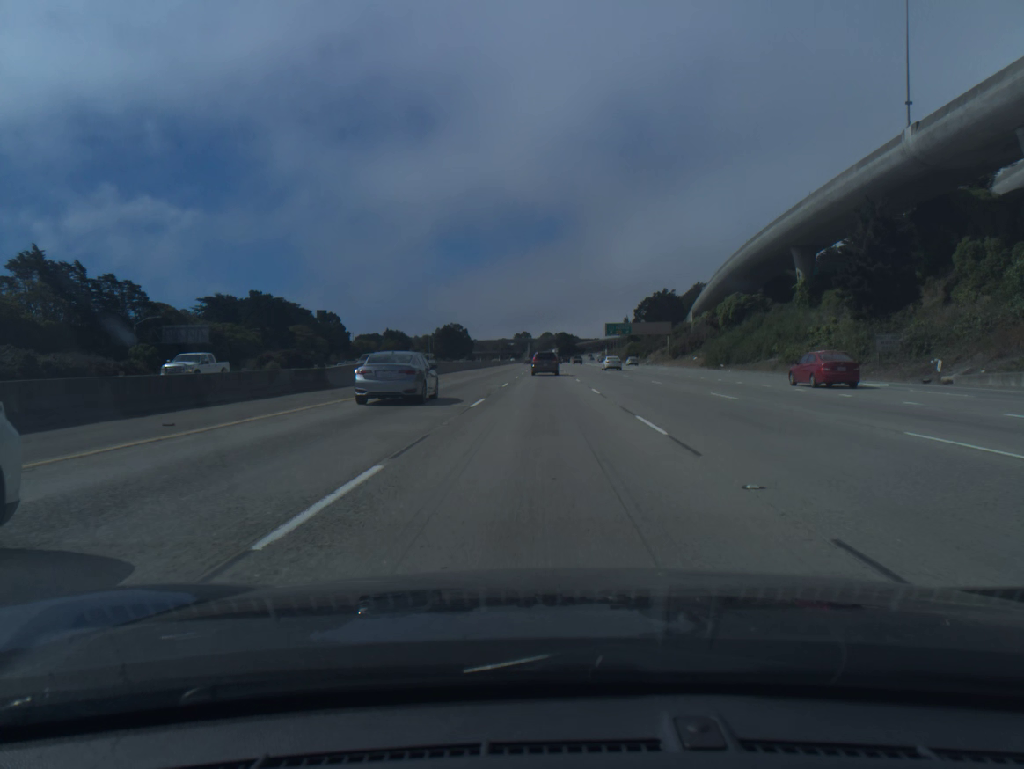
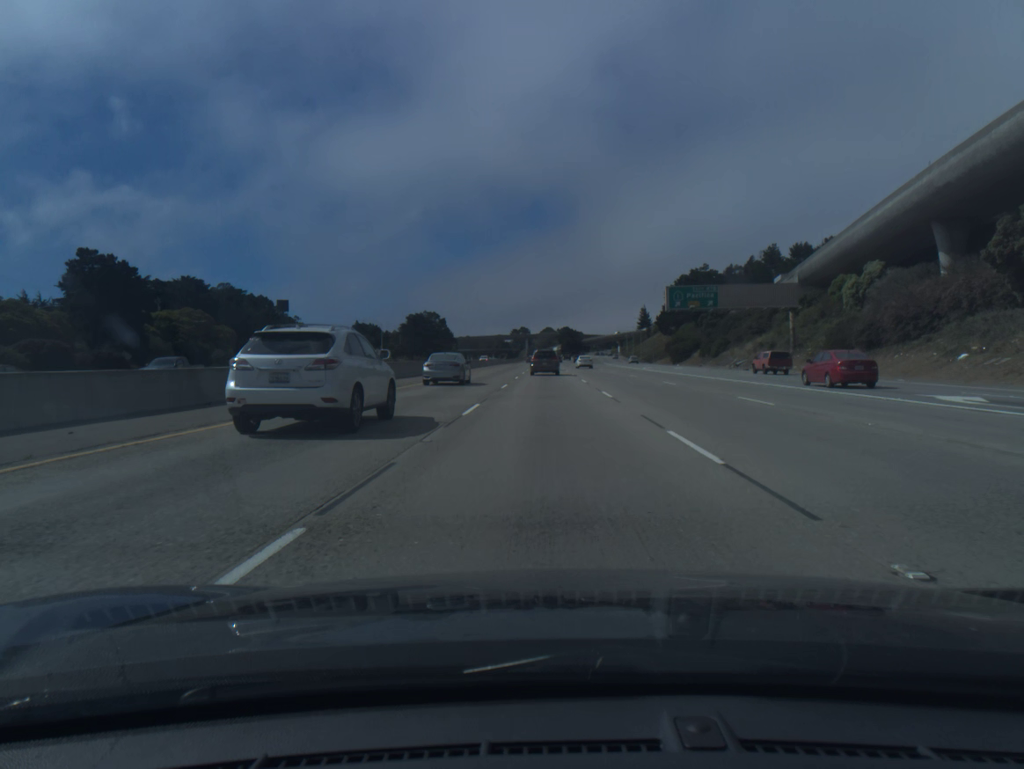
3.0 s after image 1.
(-0.3, +76.6) m; 0°
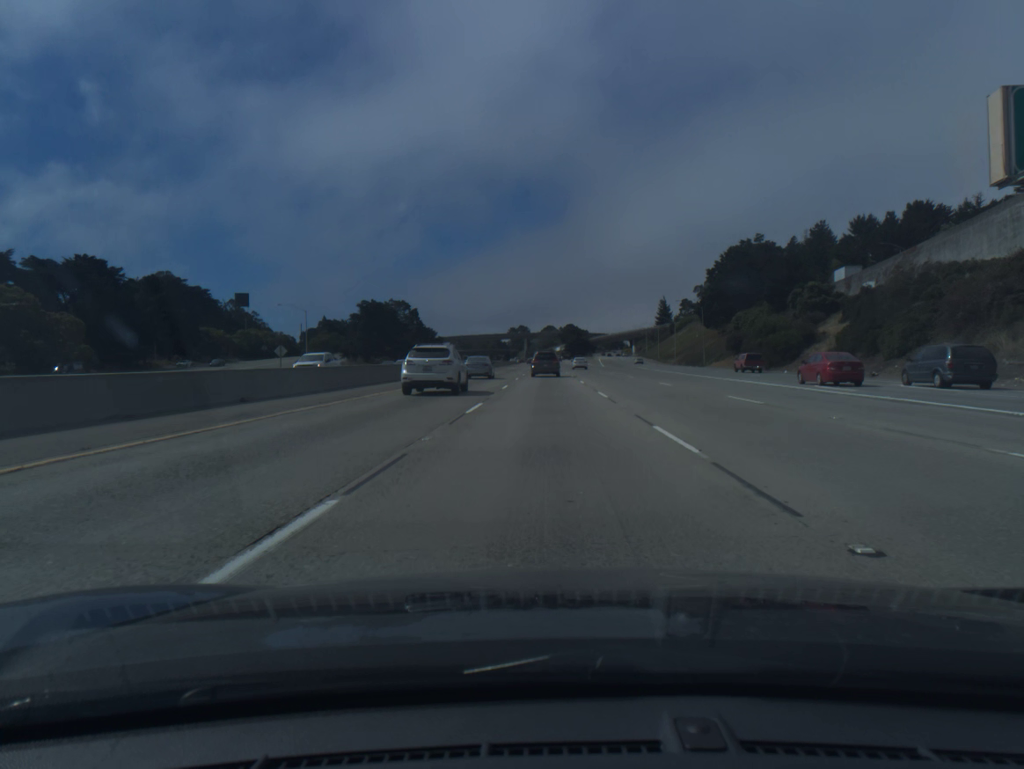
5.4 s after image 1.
(+0.1, +57.5) m; 0°
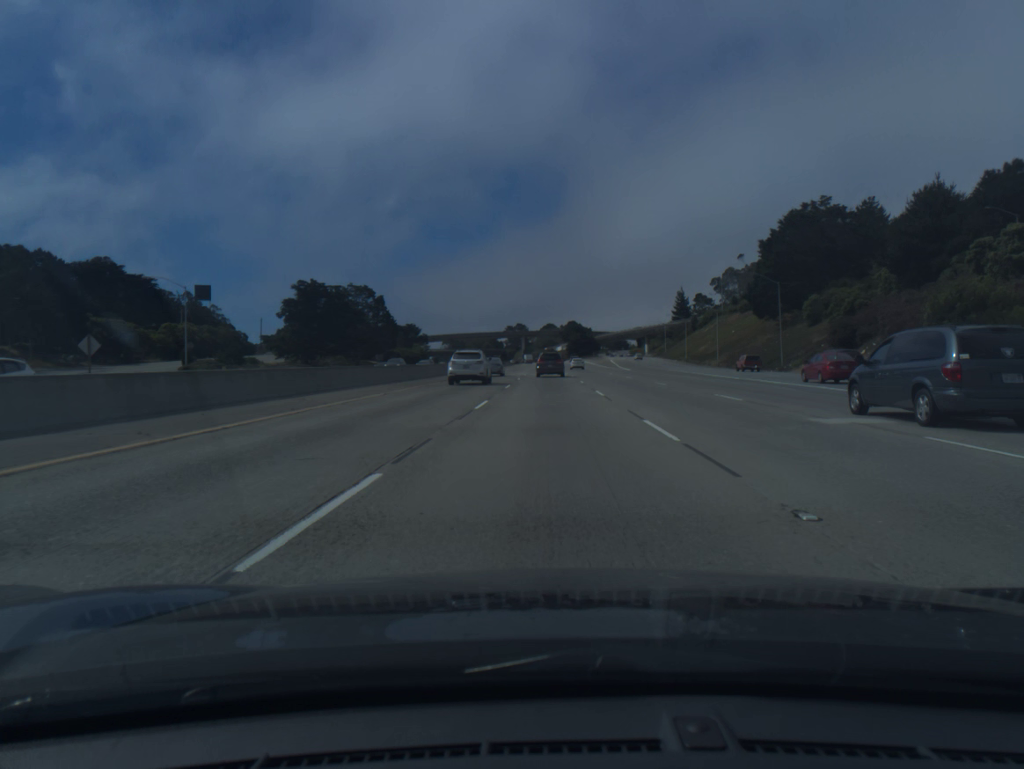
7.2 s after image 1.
(0.0, +42.1) m; 0°
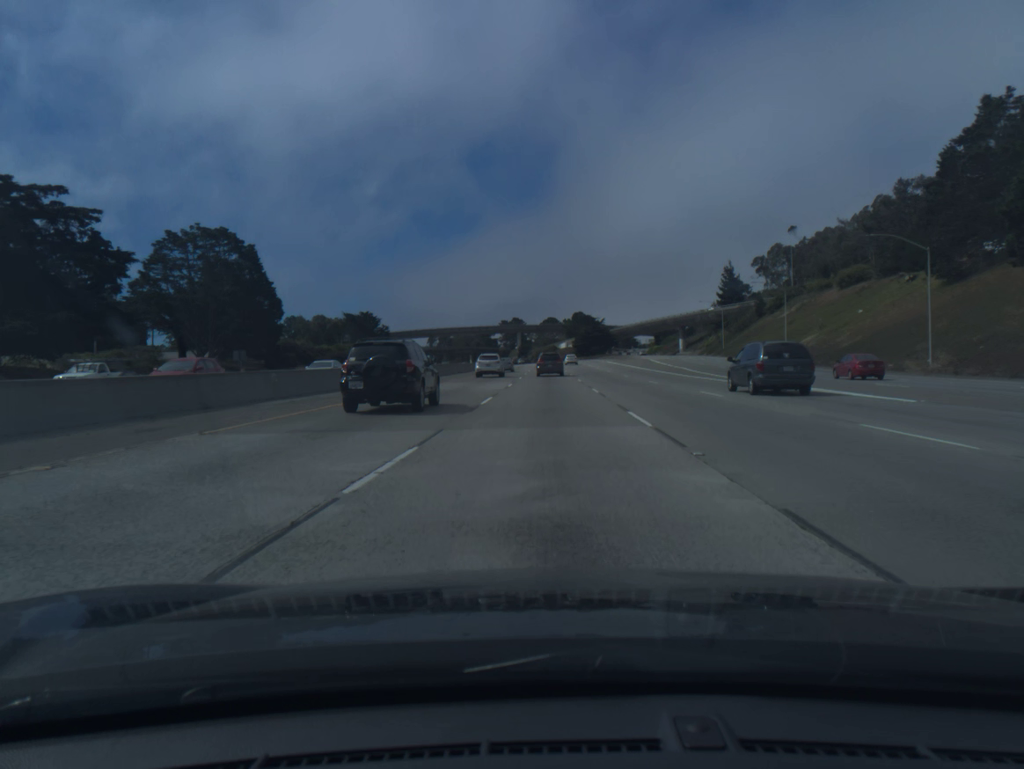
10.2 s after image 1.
(+0.1, +70.6) m; 0°
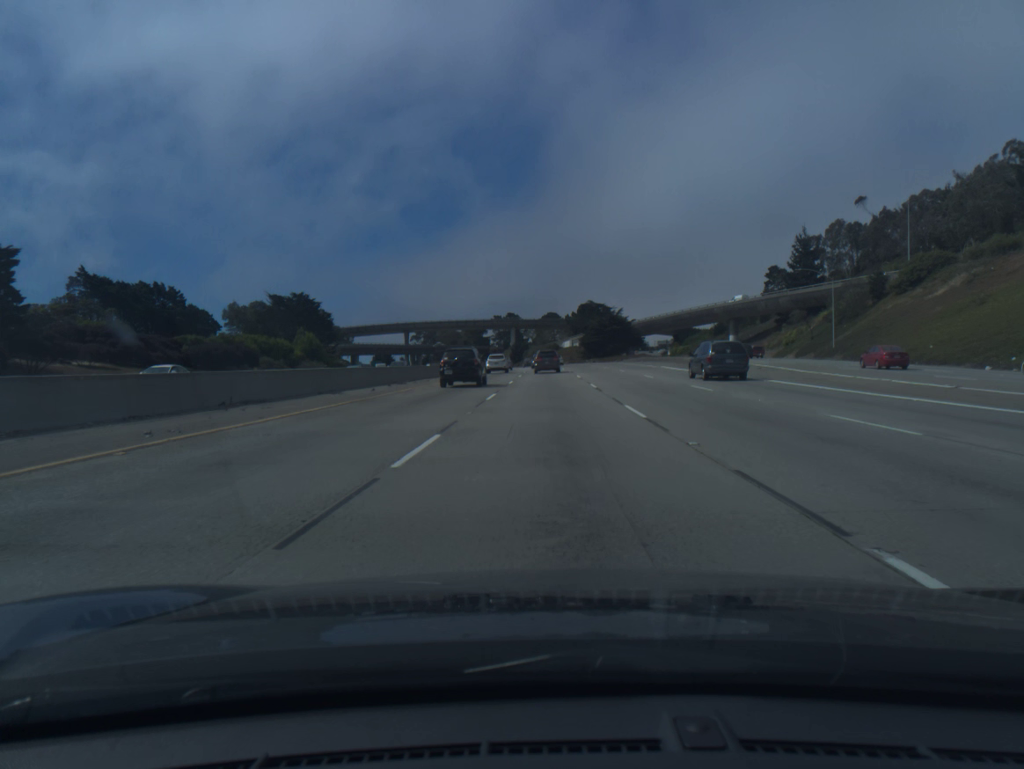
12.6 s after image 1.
(-0.1, +56.9) m; 0°
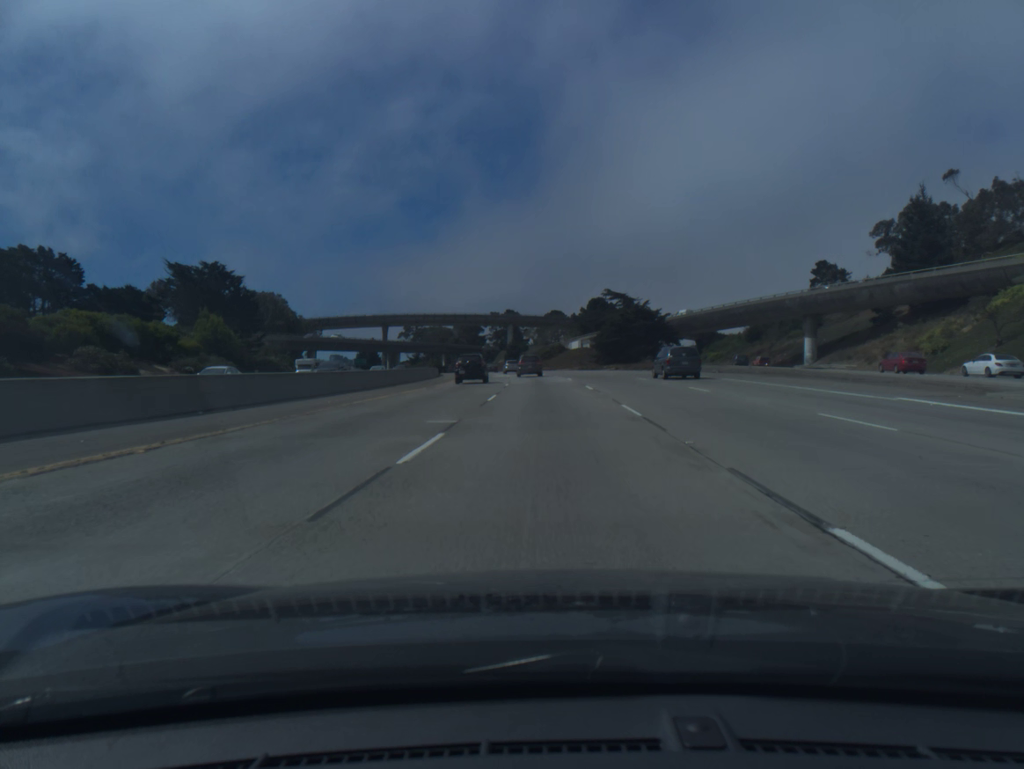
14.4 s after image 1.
(0.0, +43.2) m; 0°
